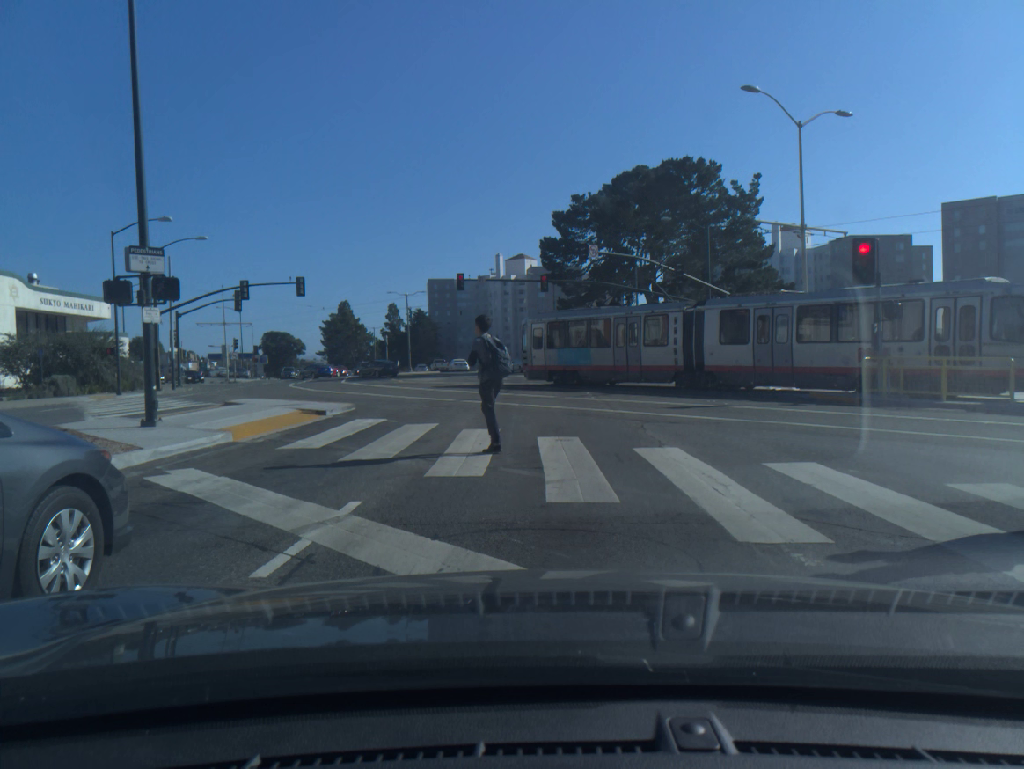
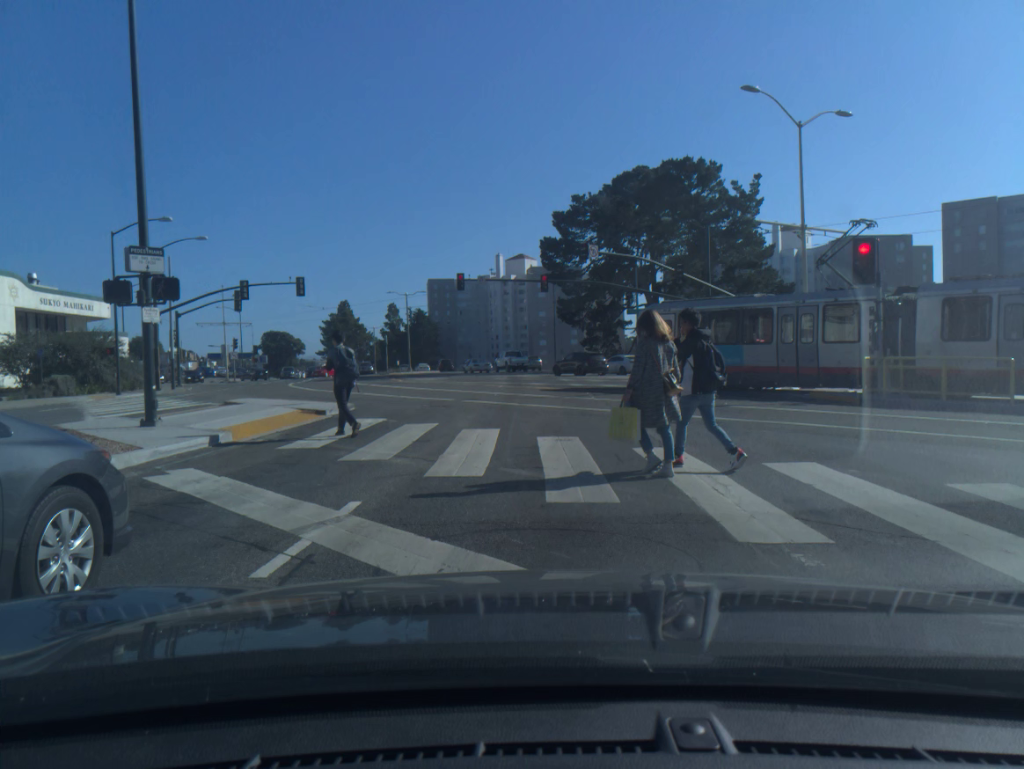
(0.0, 0.0) m; 0°
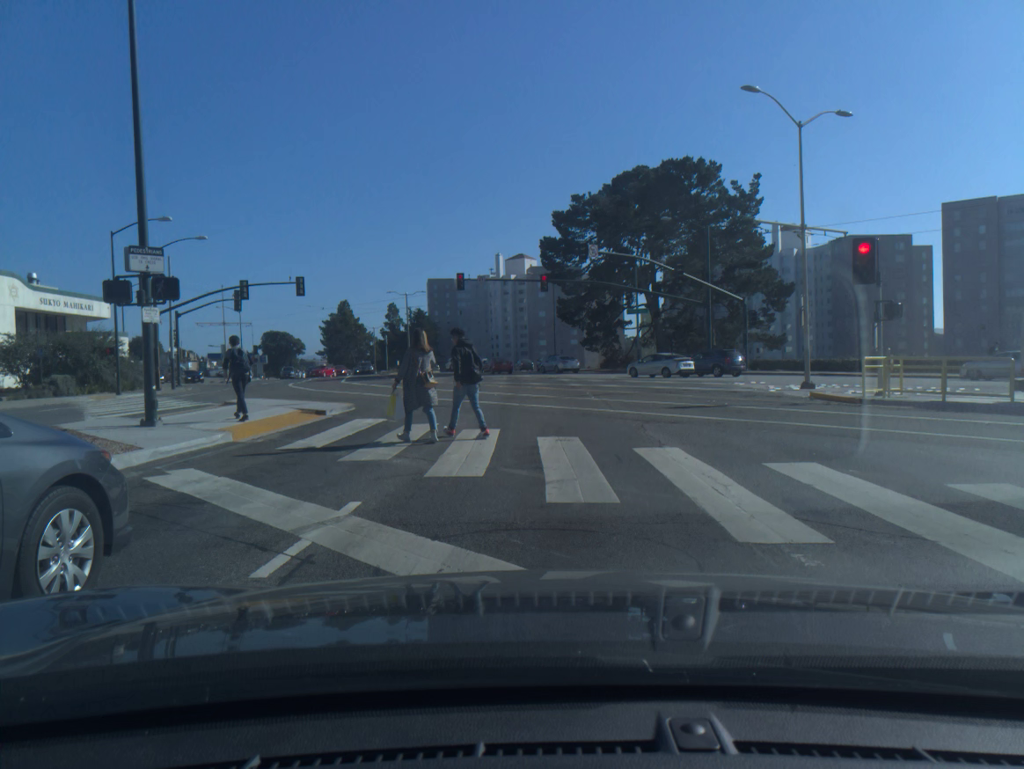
(0.0, 0.0) m; 0°
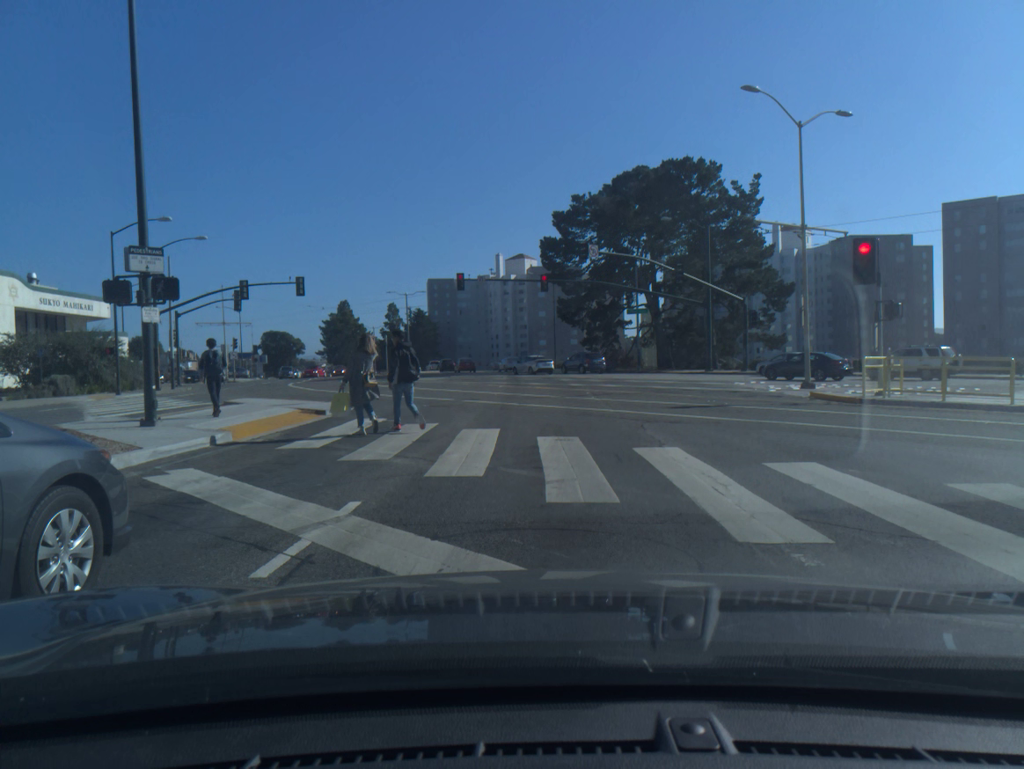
(0.0, 0.0) m; 0°
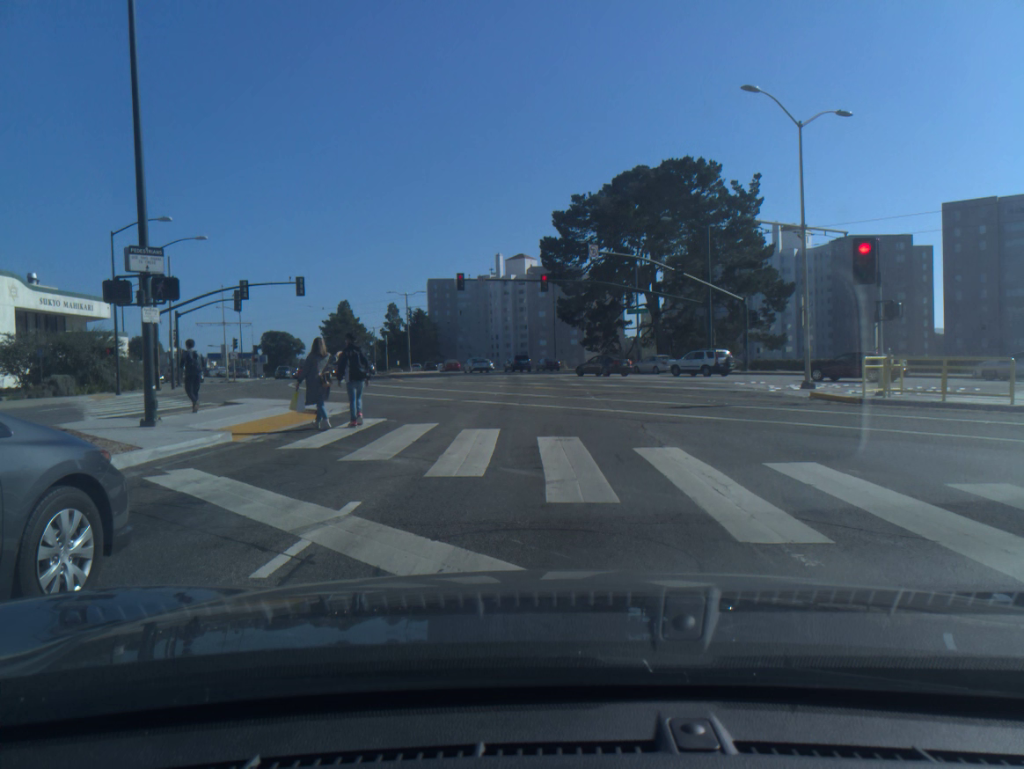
(0.0, 0.0) m; 0°
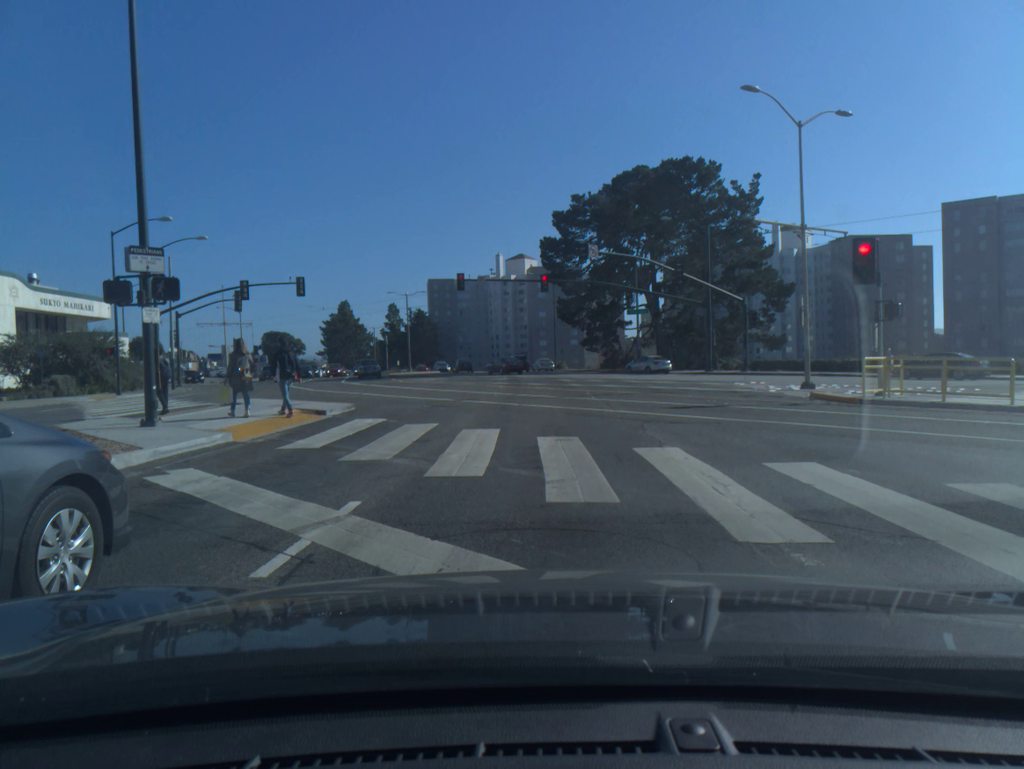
(0.0, 0.0) m; 0°
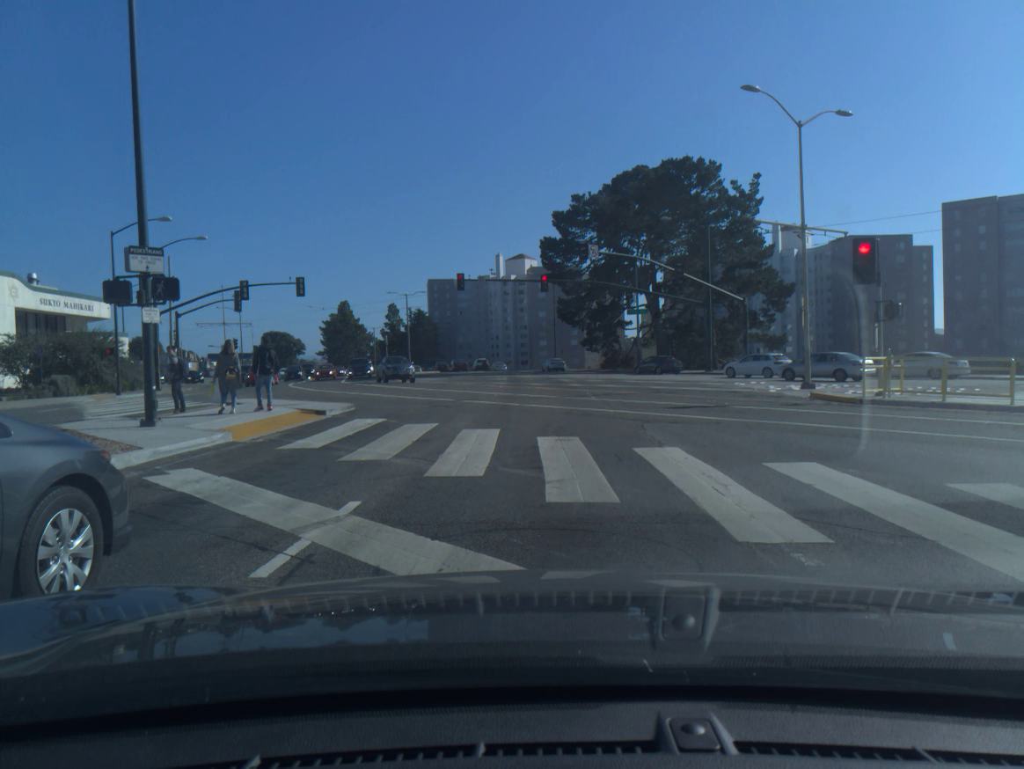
(0.0, 0.0) m; 0°
